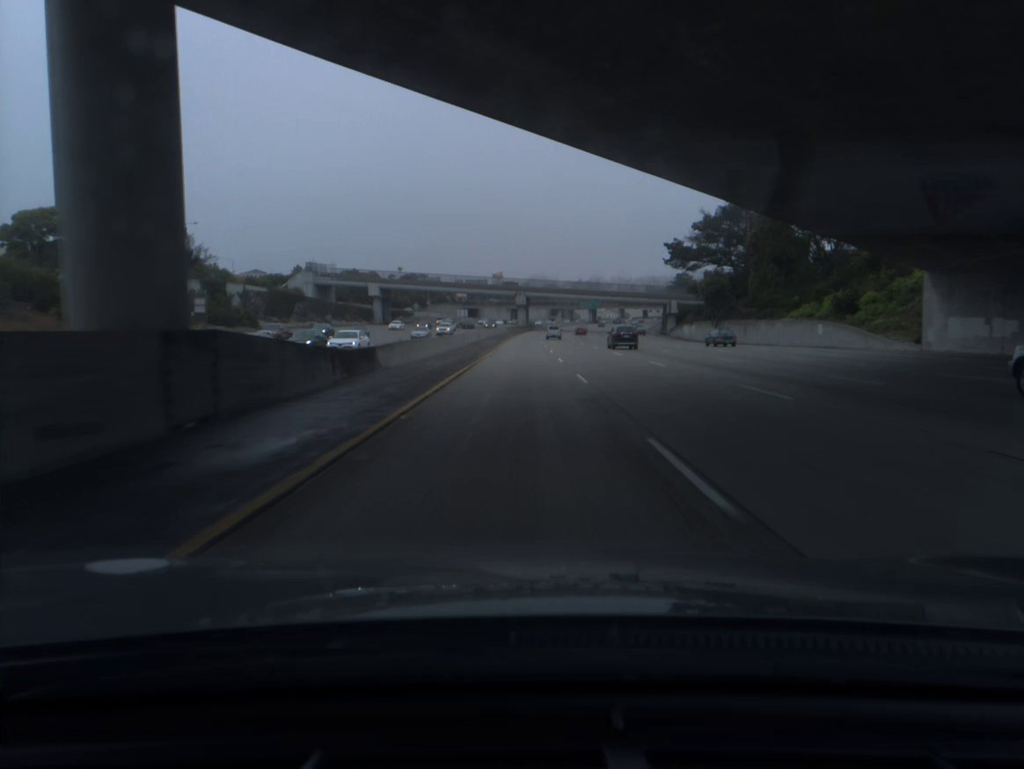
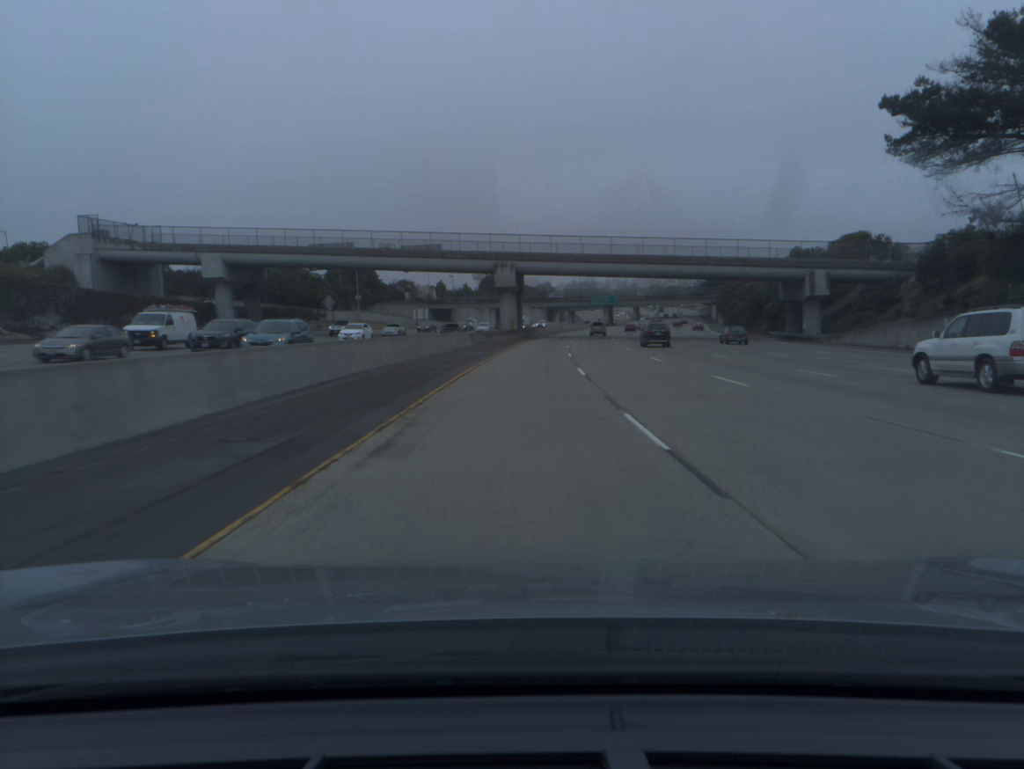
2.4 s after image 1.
(0.0, +81.5) m; +1°
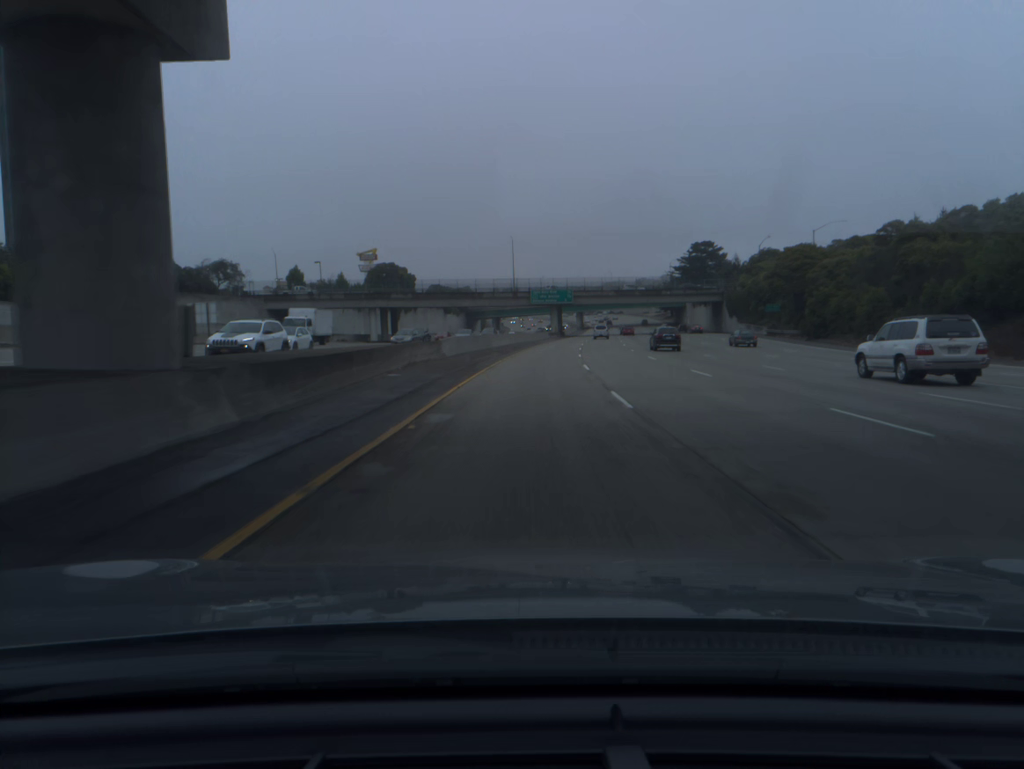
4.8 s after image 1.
(+3.1, +80.4) m; +5°
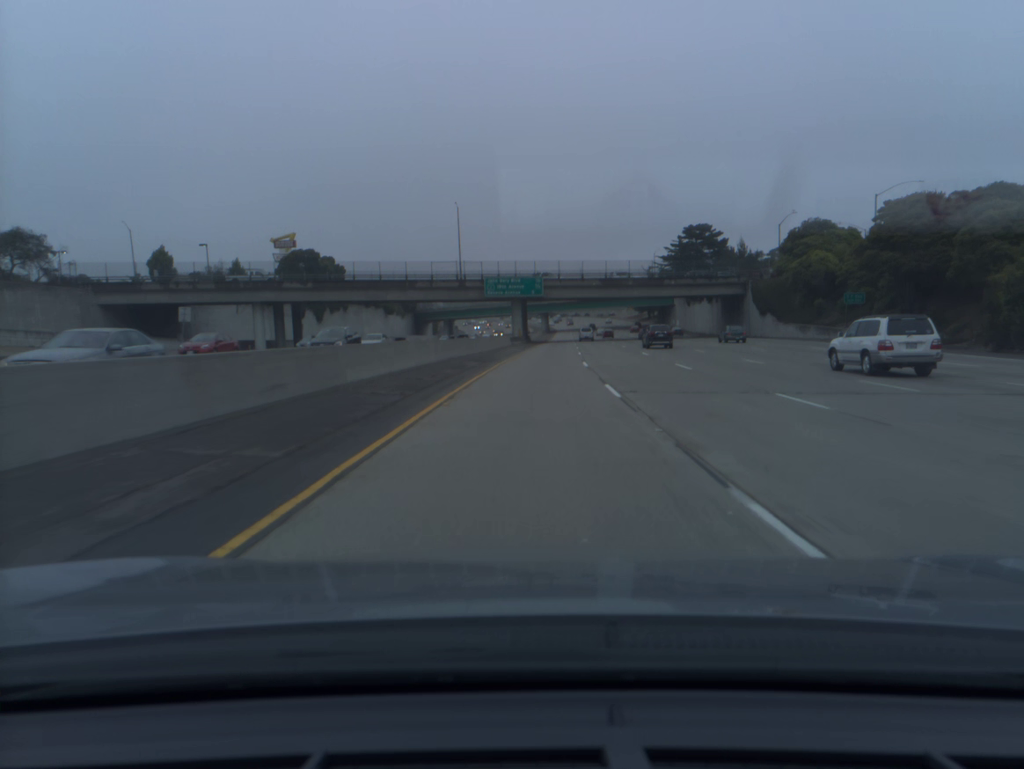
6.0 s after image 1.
(+1.1, +39.9) m; +3°
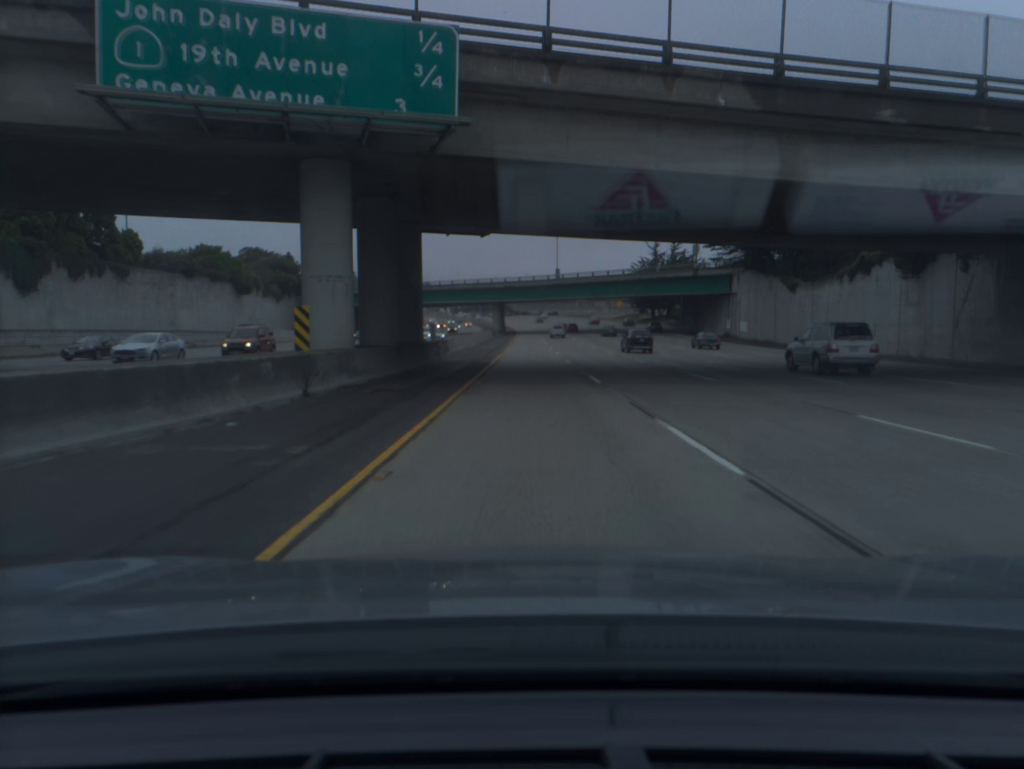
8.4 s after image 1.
(+3.2, +80.3) m; +3°
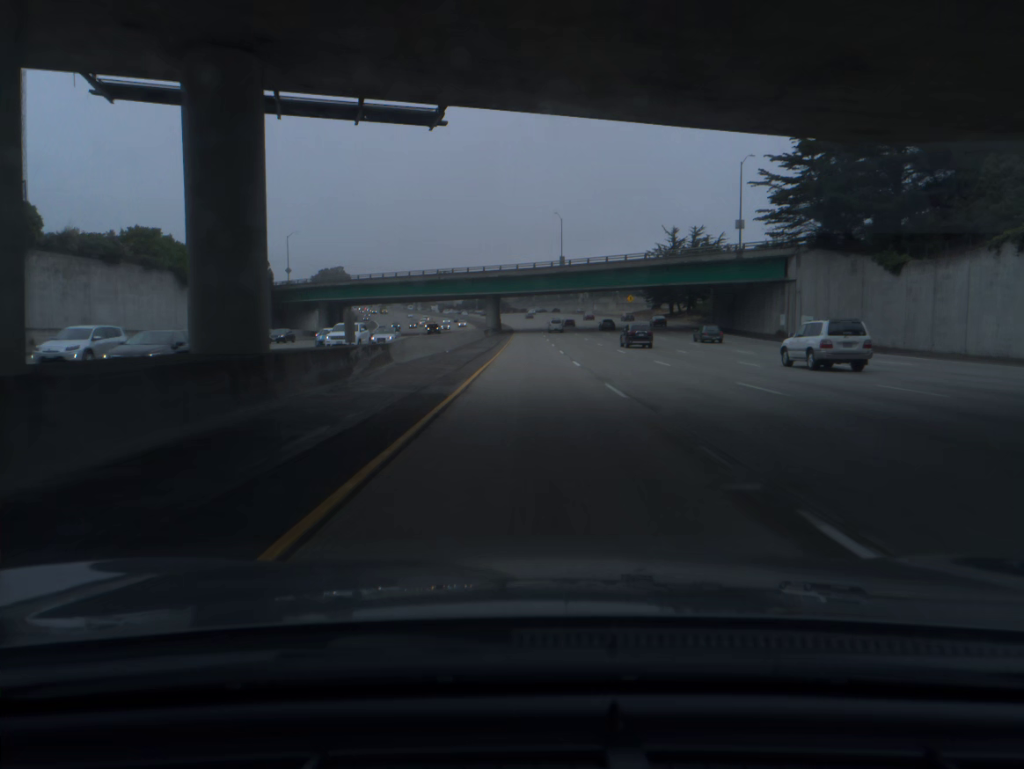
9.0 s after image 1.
(0.0, +20.2) m; 0°
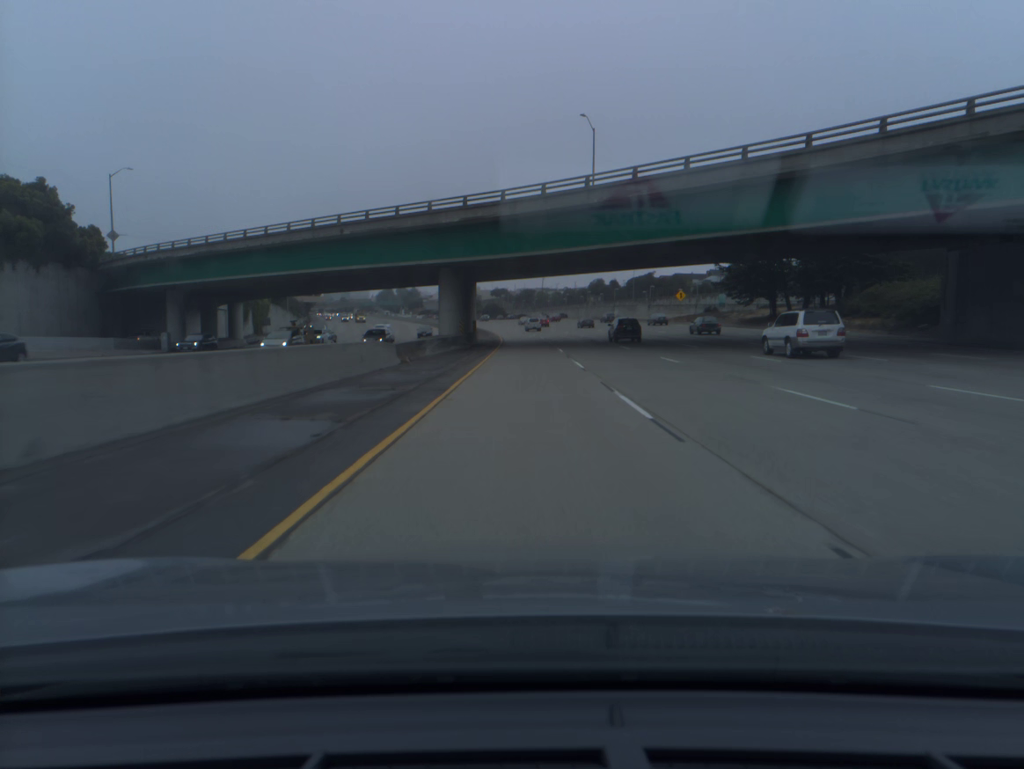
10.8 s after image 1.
(+0.1, +60.4) m; 0°
